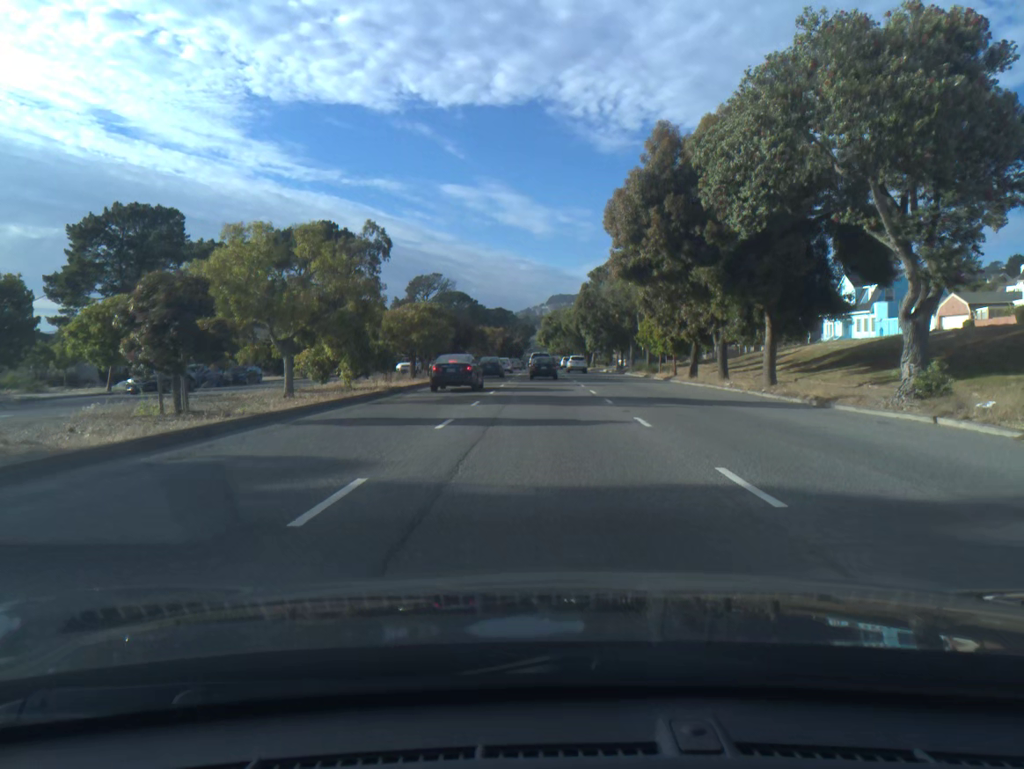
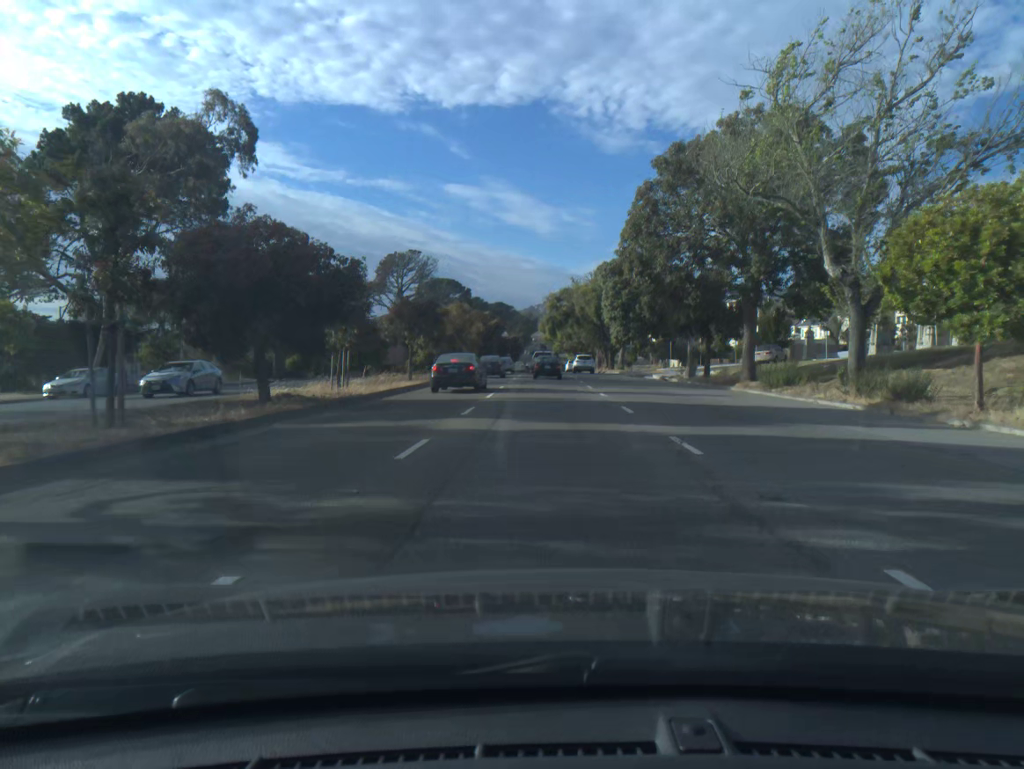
(0.0, +40.3) m; 0°
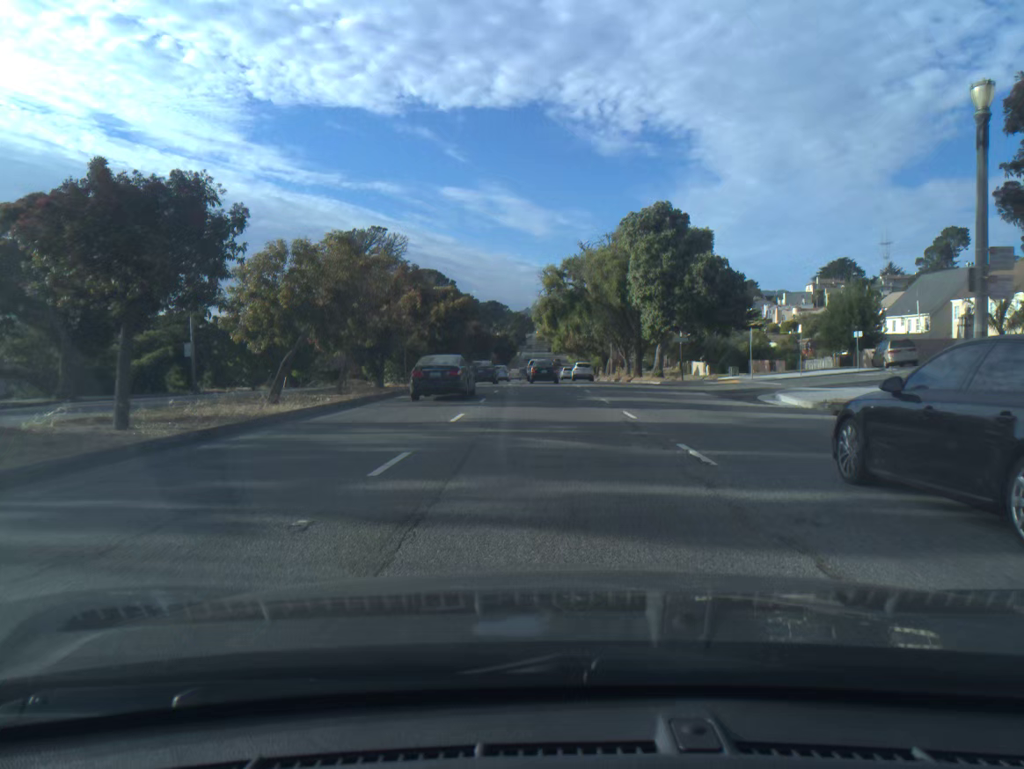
(+0.1, +30.4) m; +1°
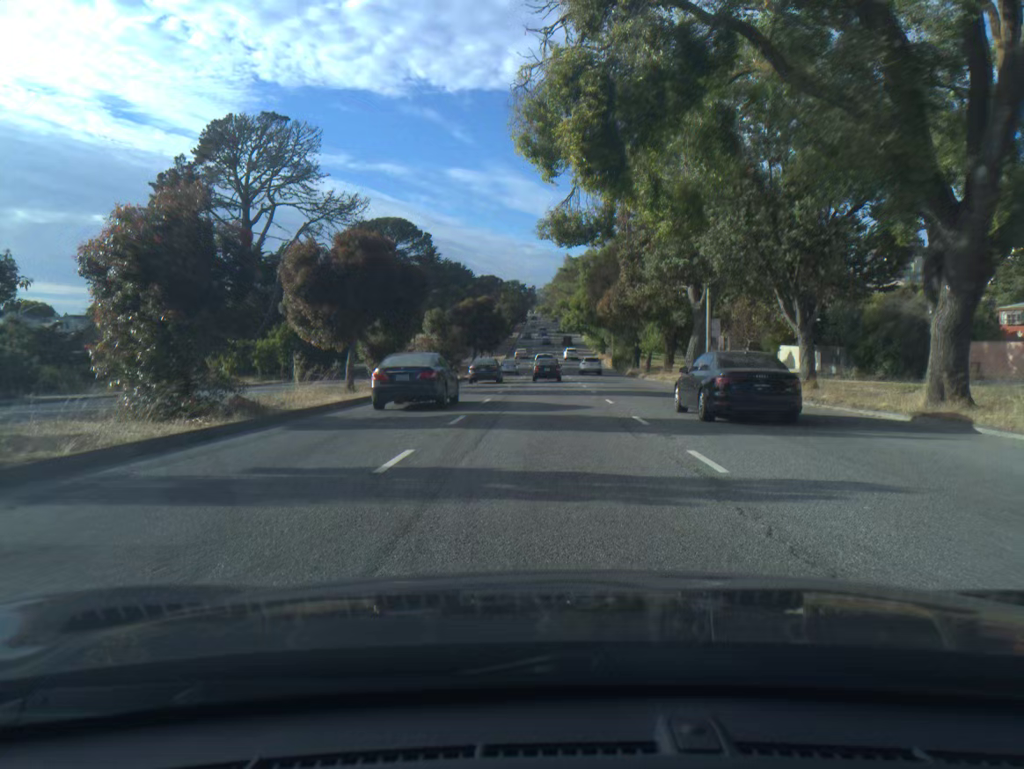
(-0.2, +51.2) m; -1°
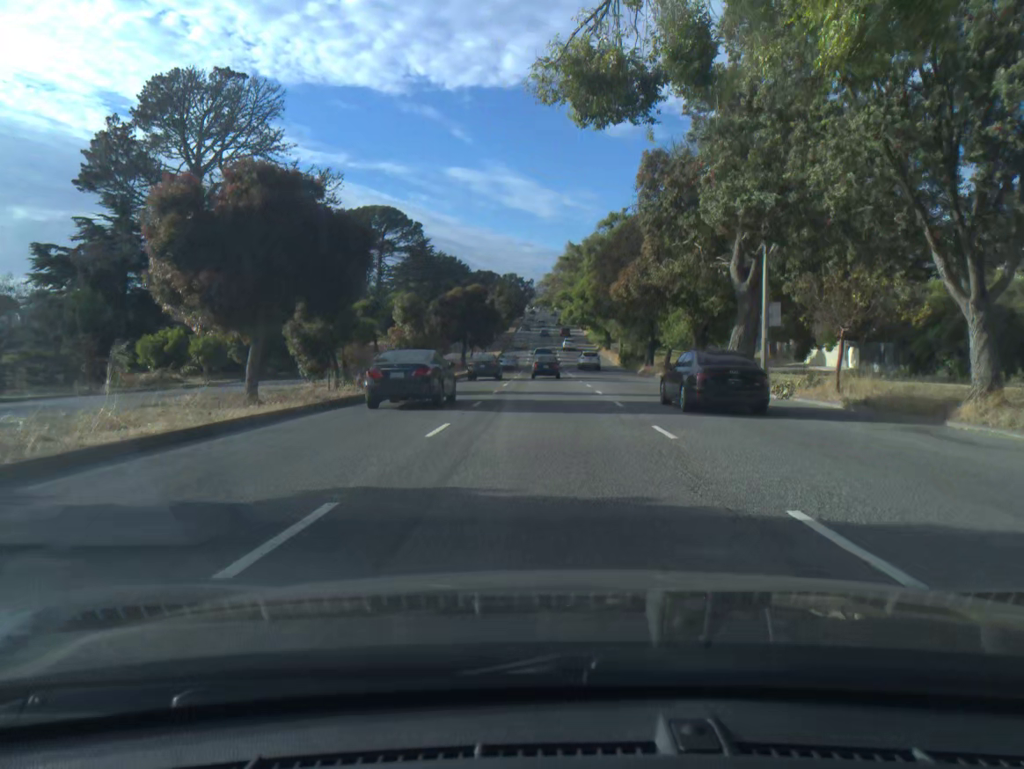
(0.0, +10.5) m; 0°
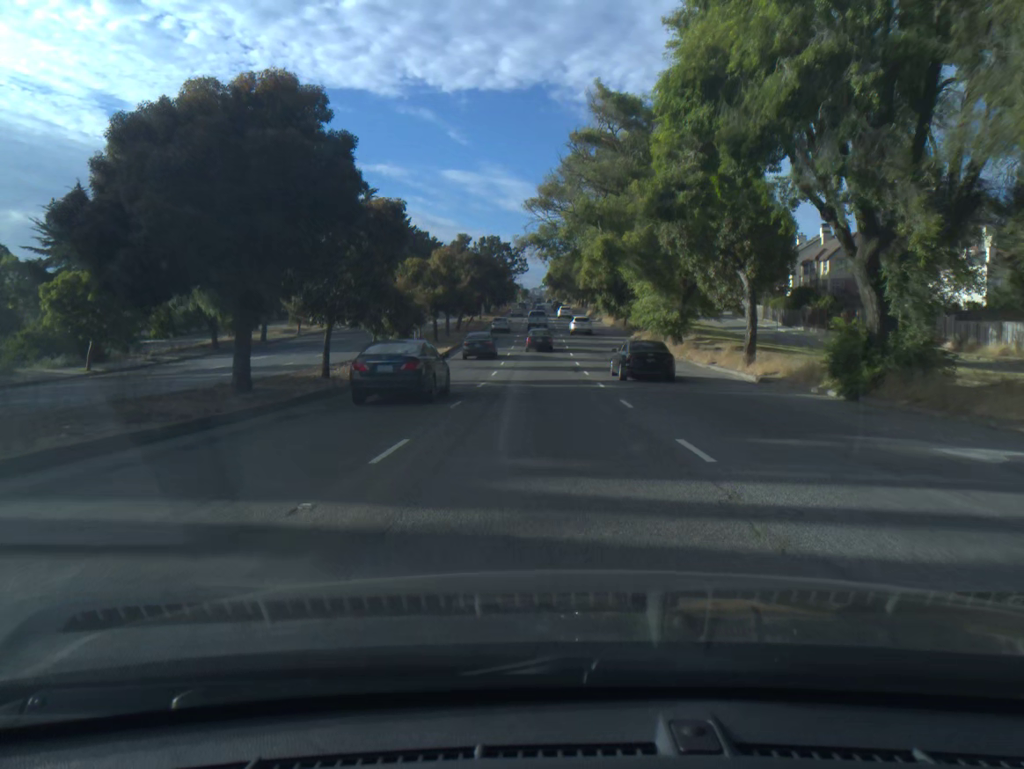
(+0.2, +54.1) m; 0°
